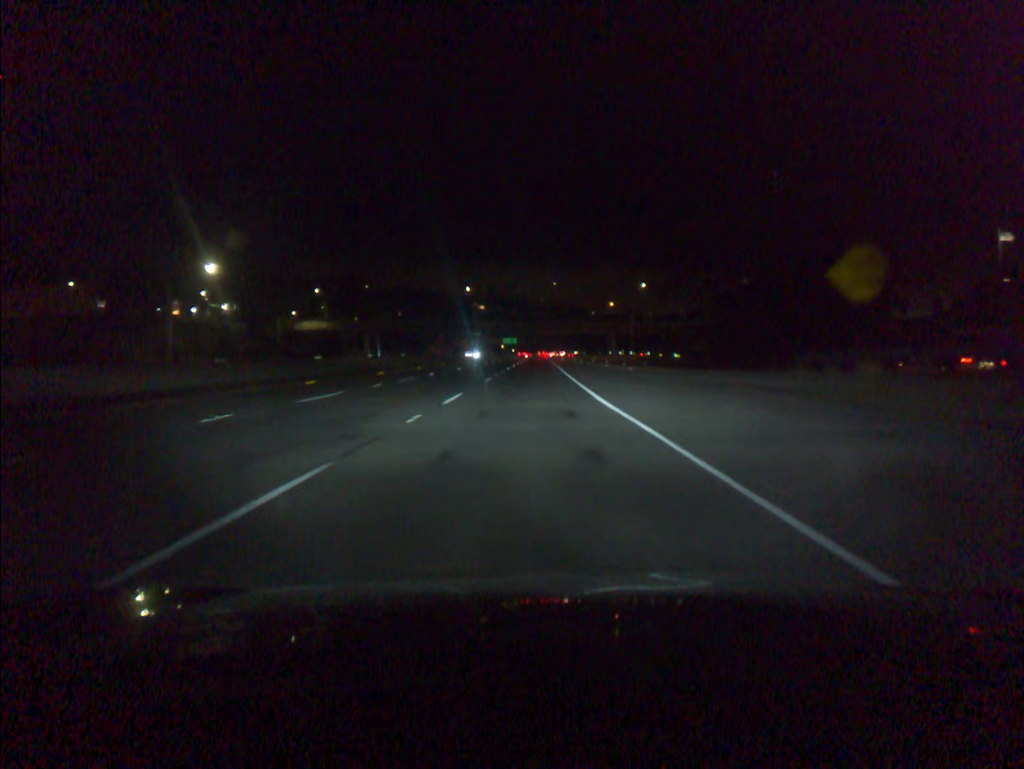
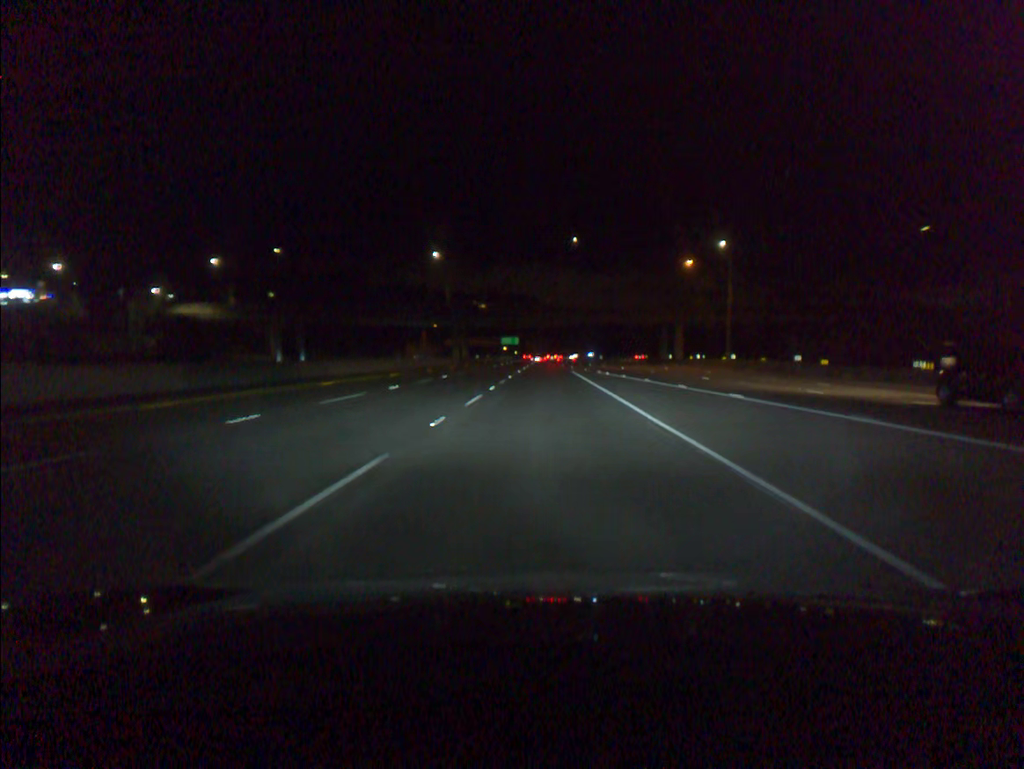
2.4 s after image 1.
(-0.7, +72.6) m; 0°
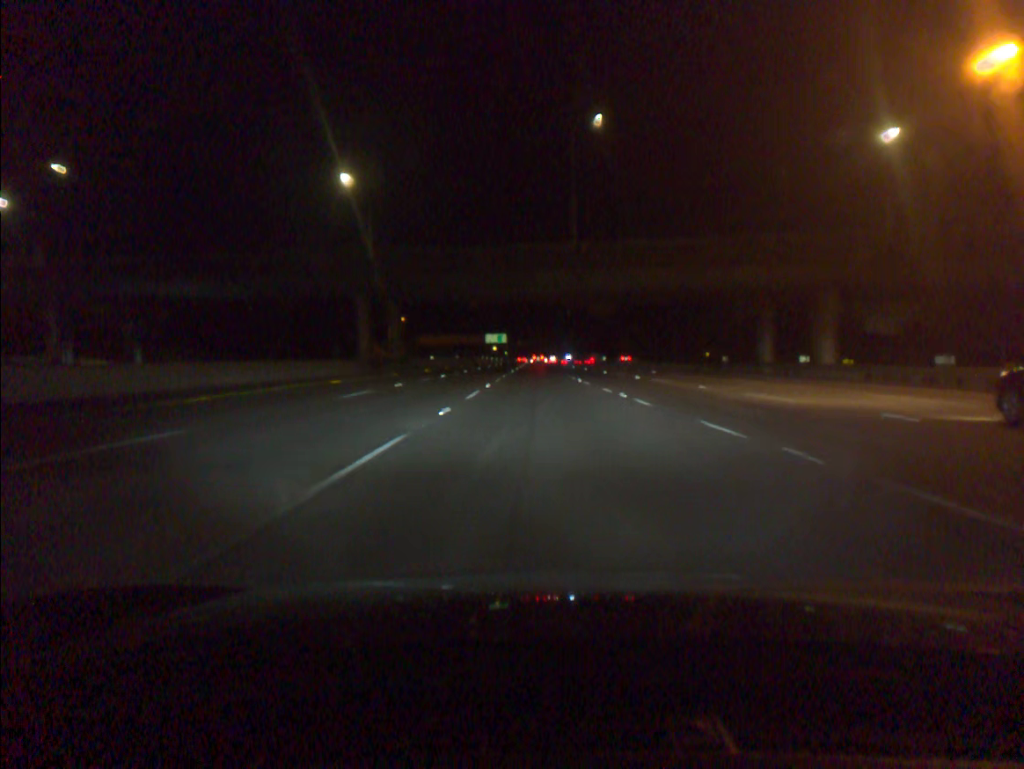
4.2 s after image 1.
(+0.3, +54.5) m; 0°
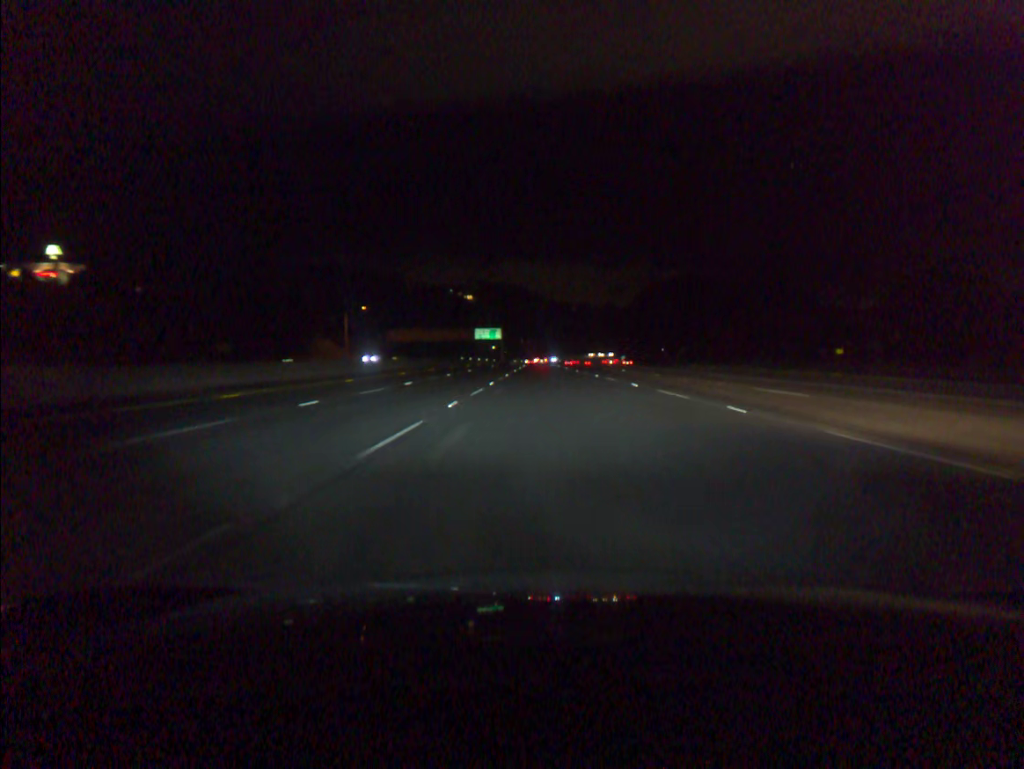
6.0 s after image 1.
(0.0, +54.9) m; 0°
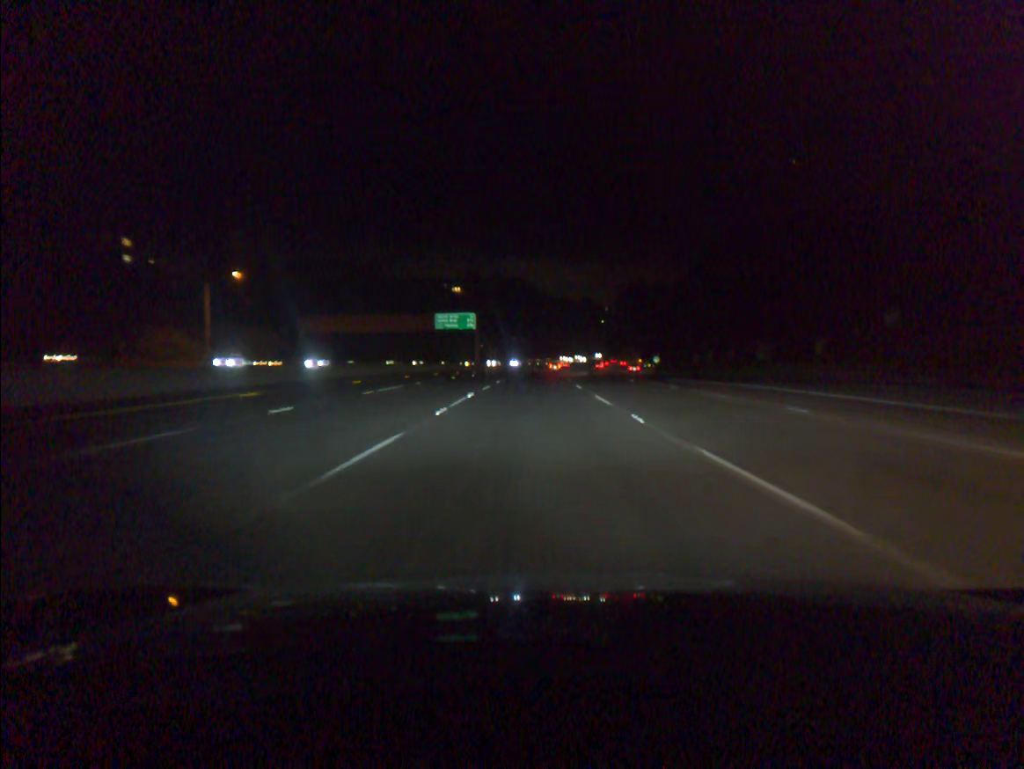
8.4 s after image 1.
(0.0, +73.6) m; 0°
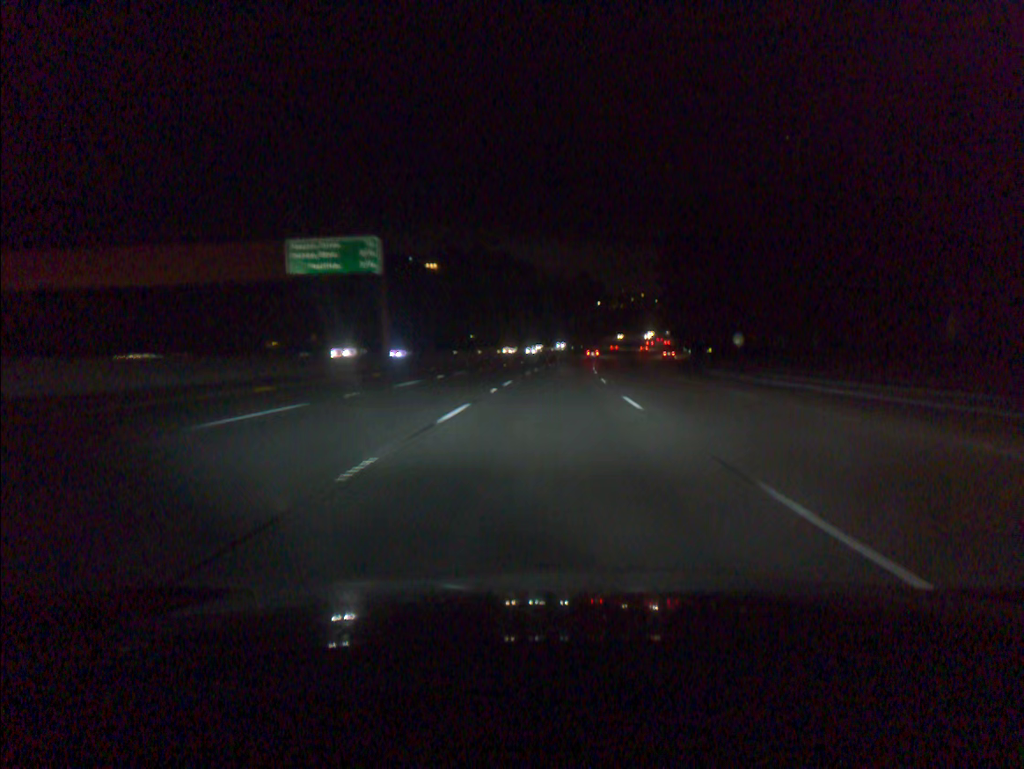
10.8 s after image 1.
(-0.2, +73.8) m; +1°
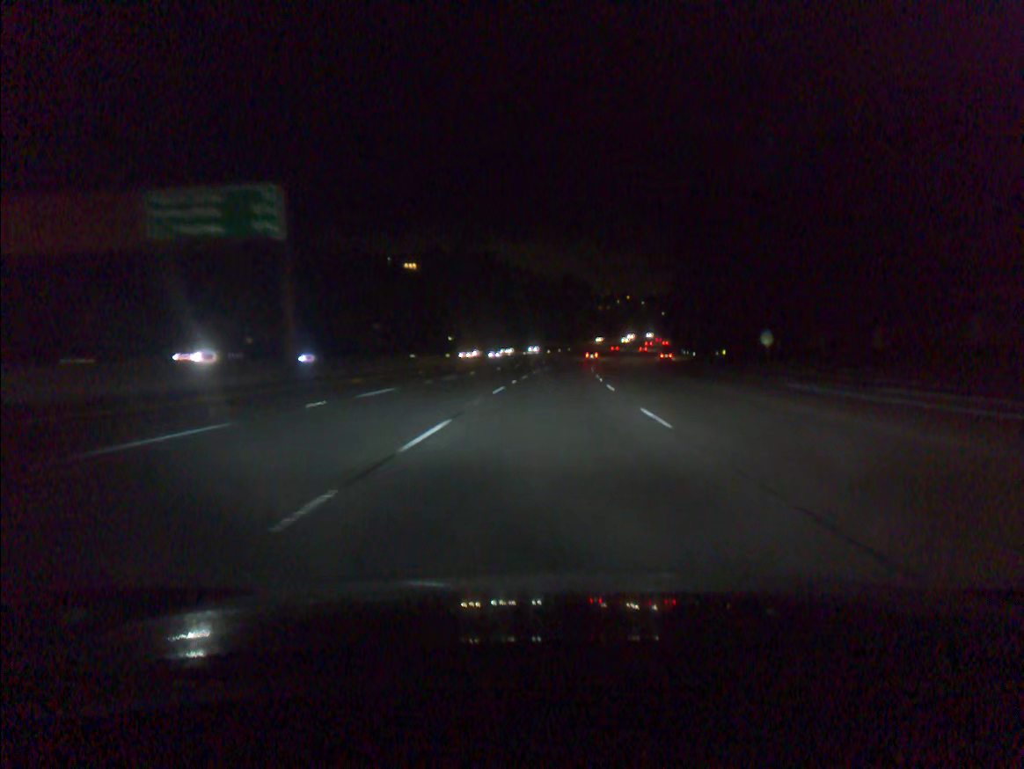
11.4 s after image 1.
(+0.2, +18.5) m; +1°
